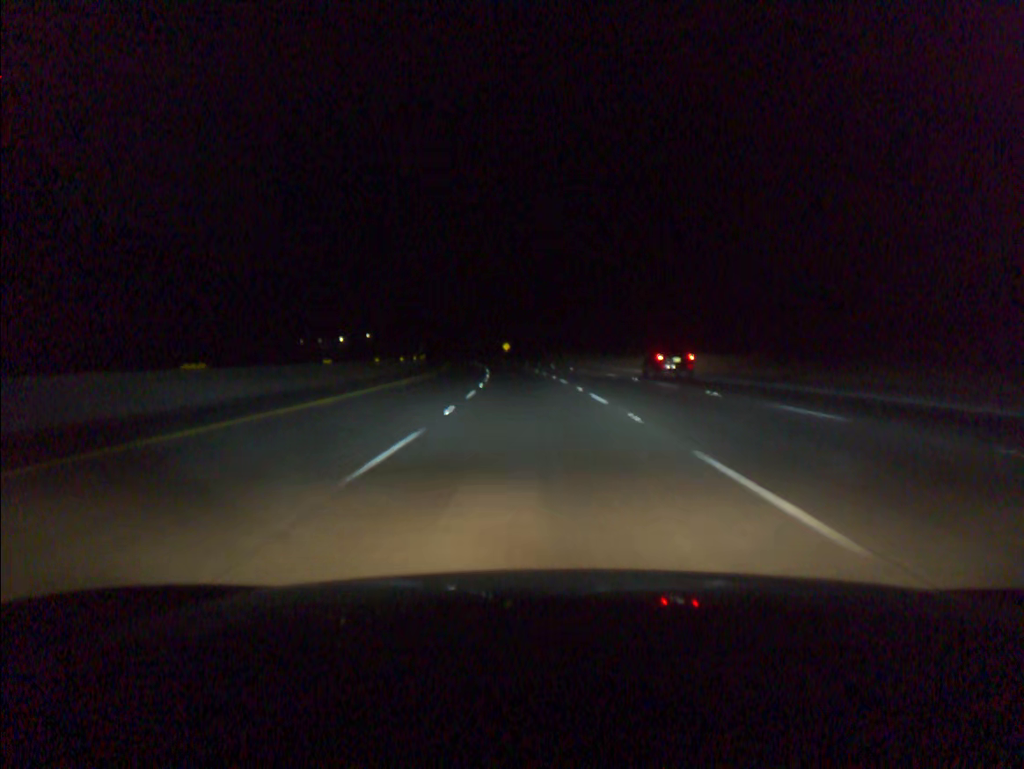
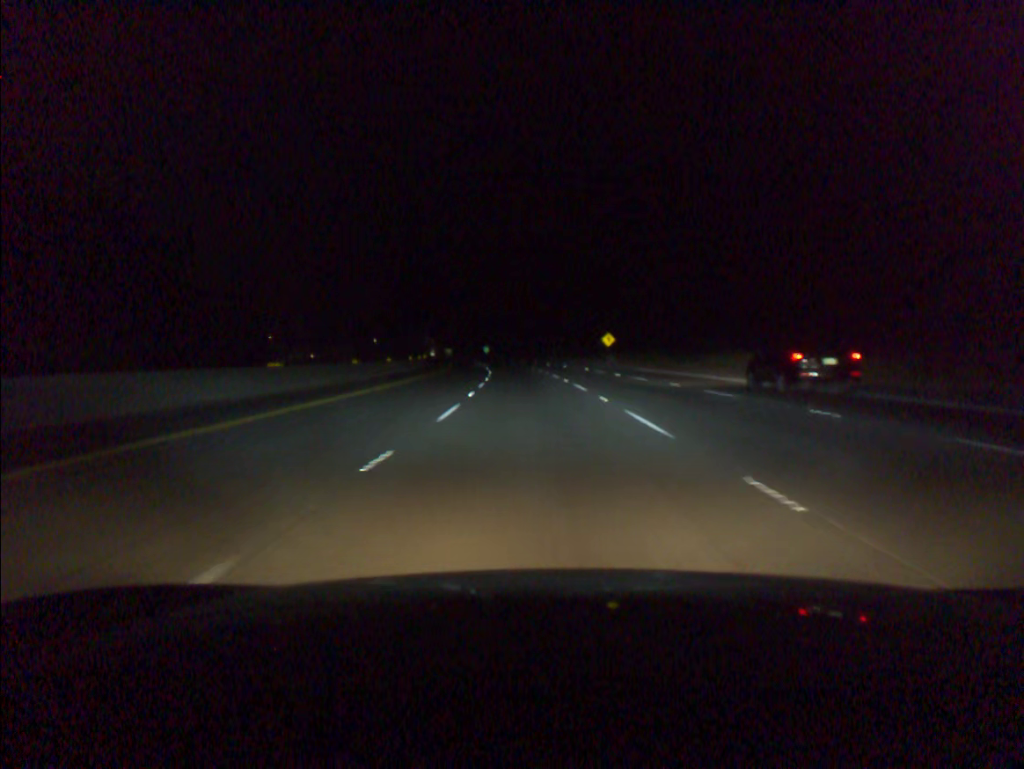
(-5.6, +95.2) m; -7°
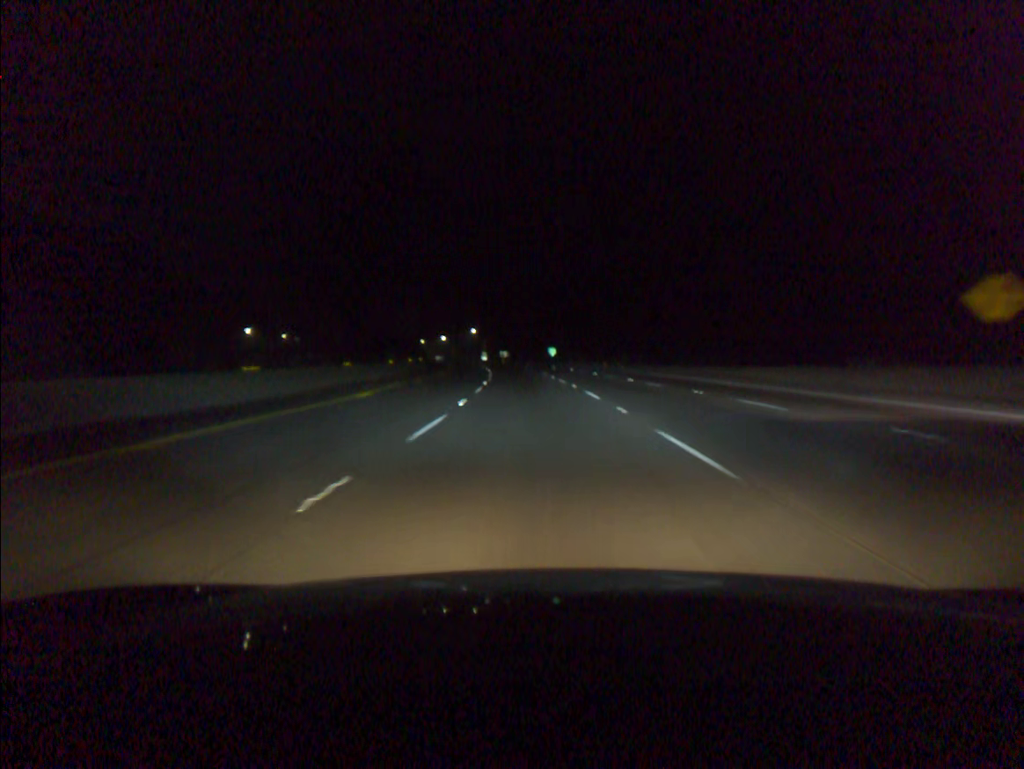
(-3.4, +76.2) m; -5°
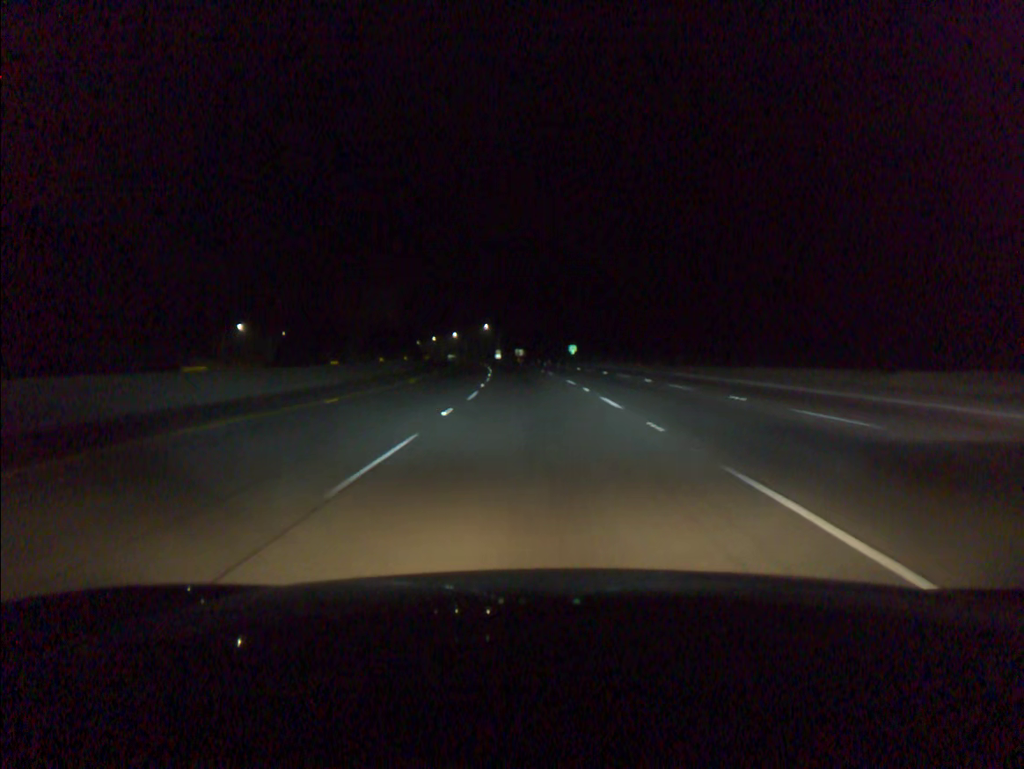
(-0.2, +19.1) m; -1°
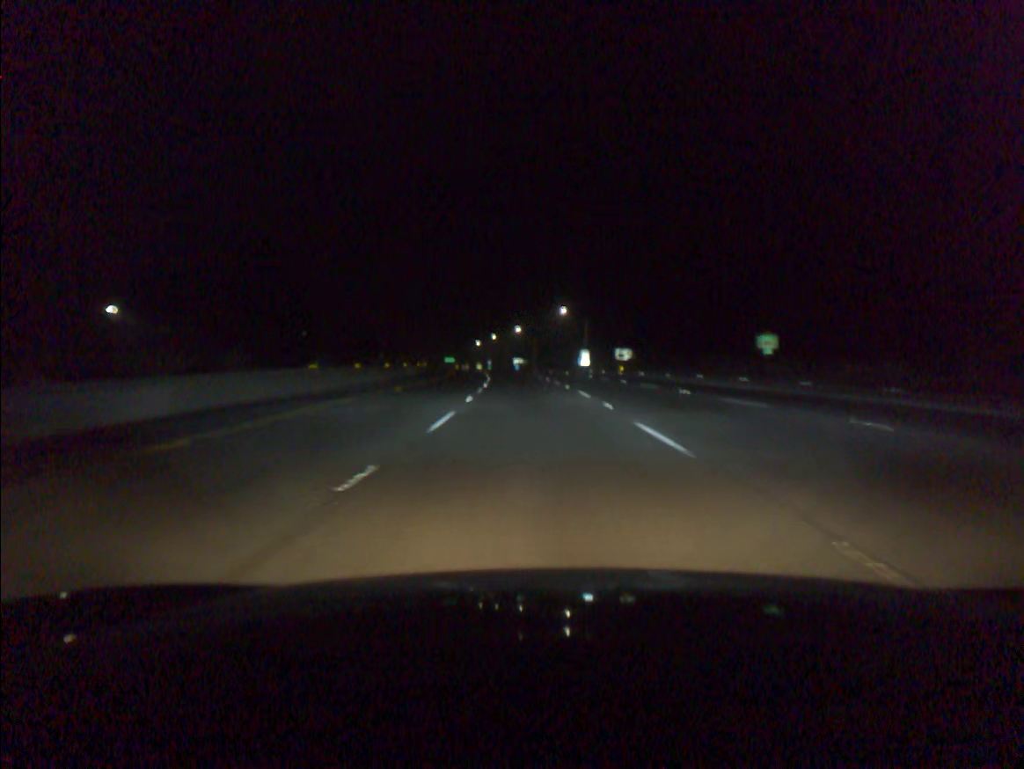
(-5.2, +95.1) m; -6°
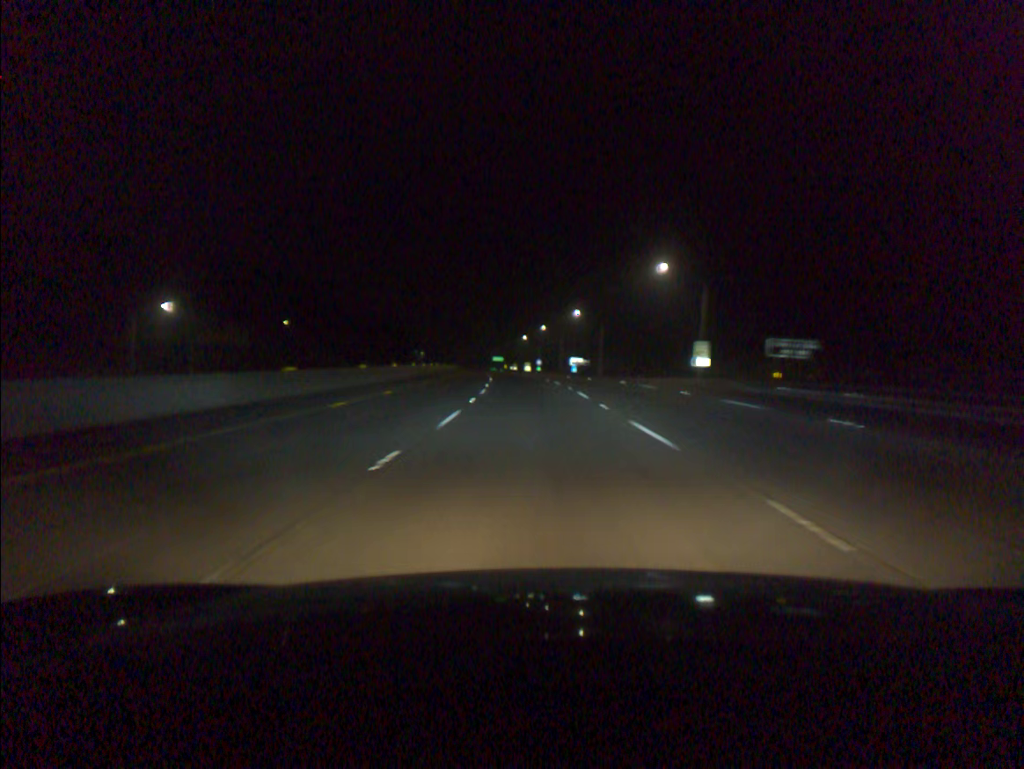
(-2.0, +57.3) m; -4°
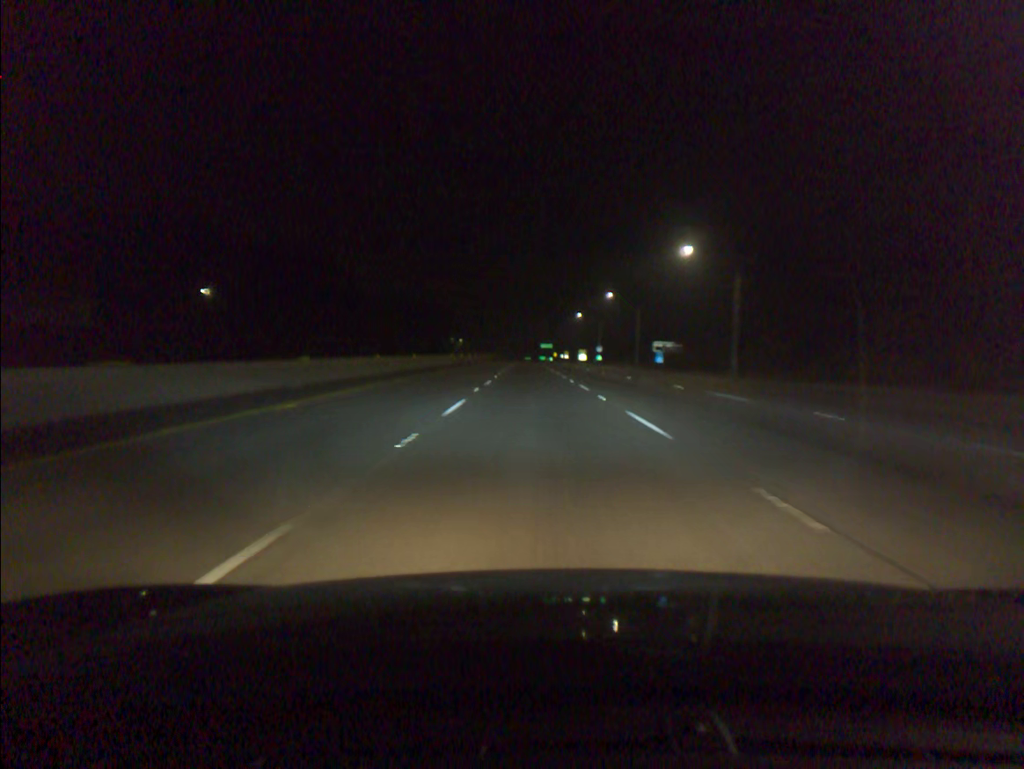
(-1.9, +57.5) m; -4°
